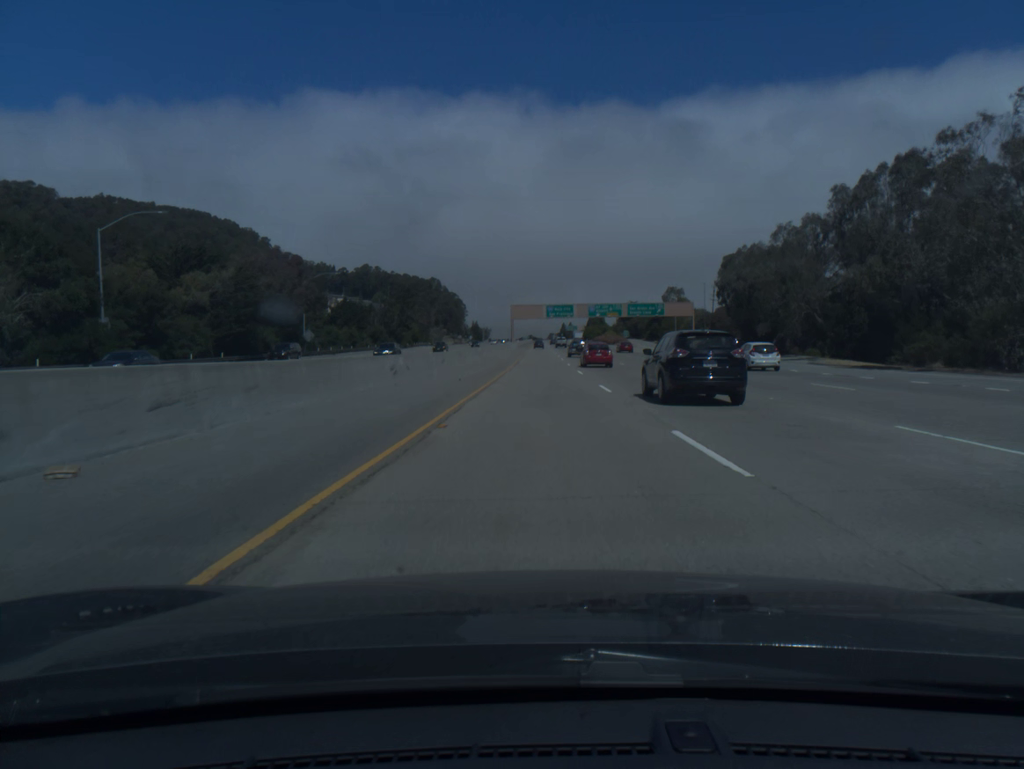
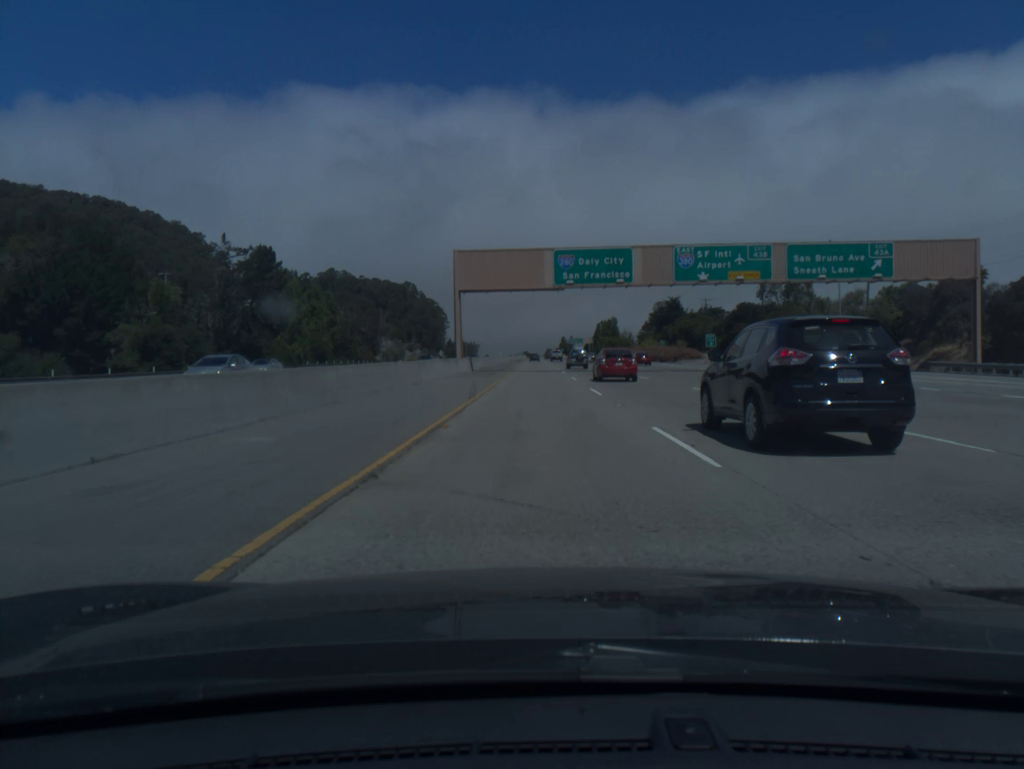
(+0.2, +101.1) m; 0°
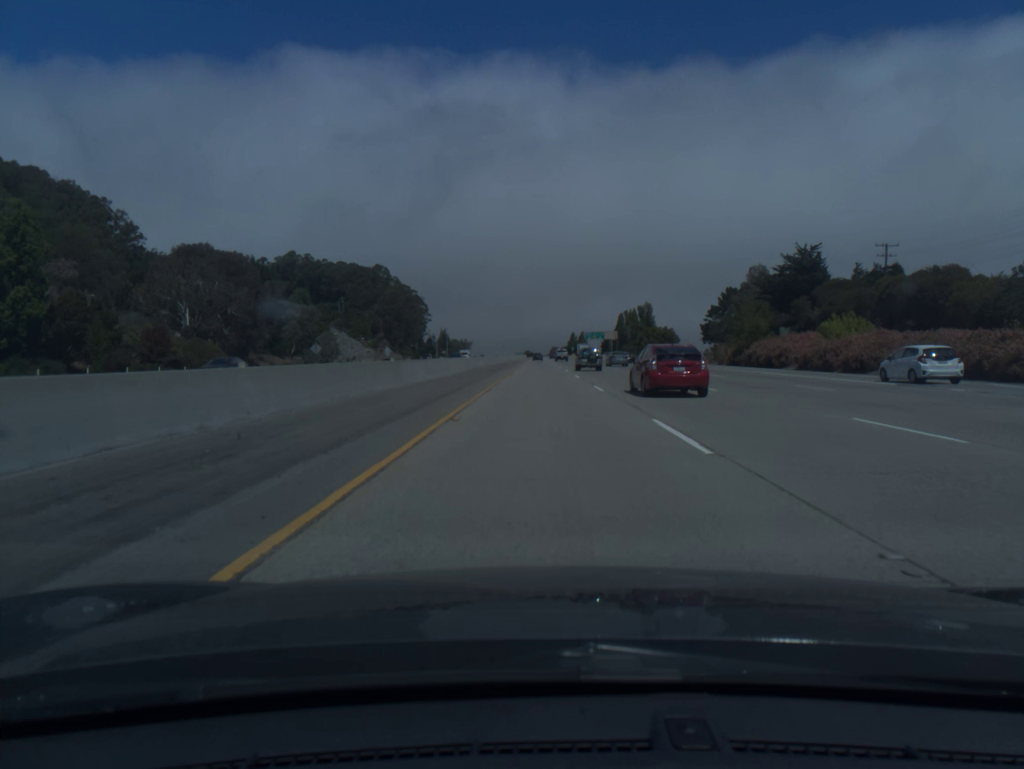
(-0.3, +101.3) m; 0°
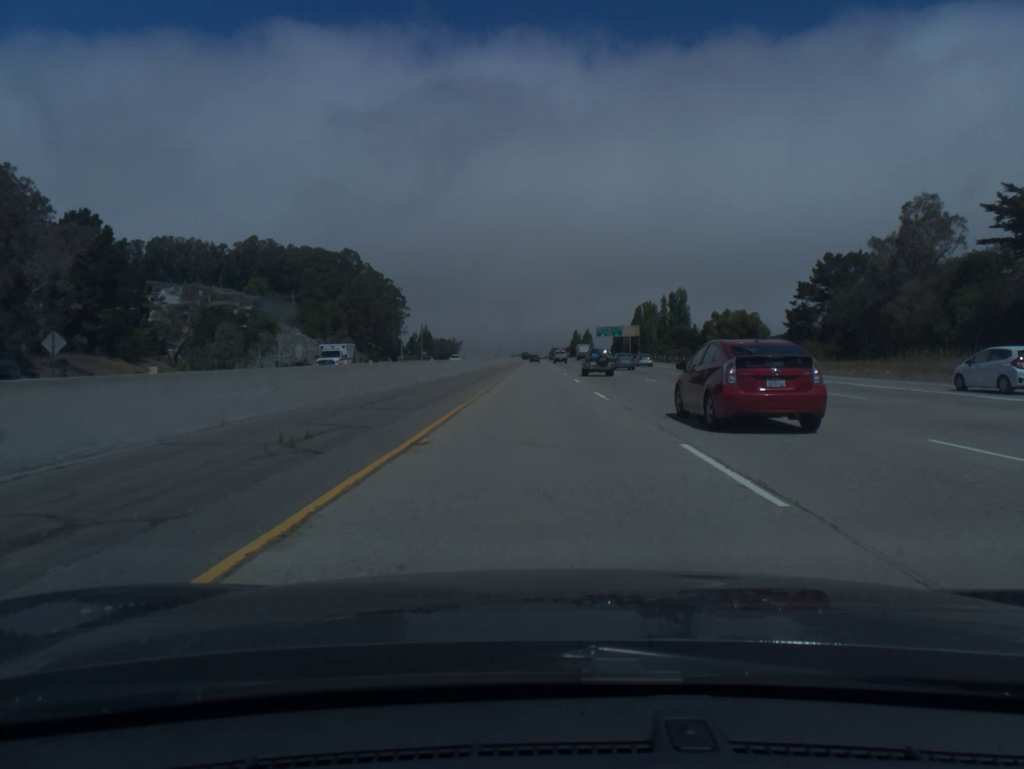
(+0.1, +61.3) m; 0°
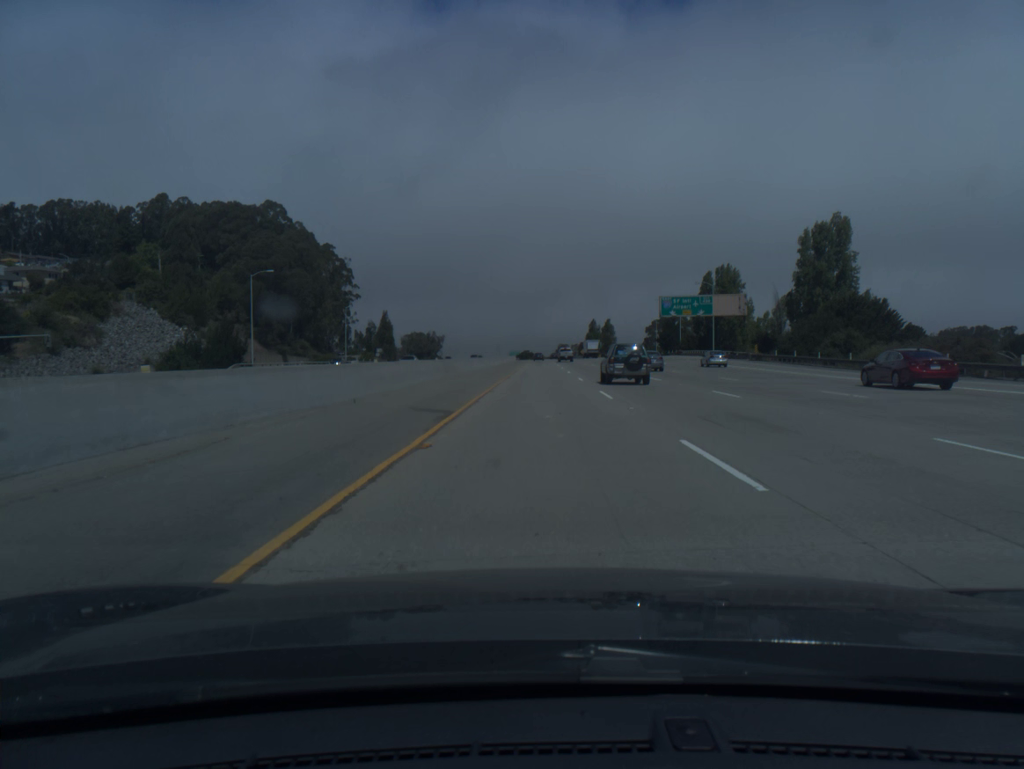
(-0.2, +102.5) m; 0°
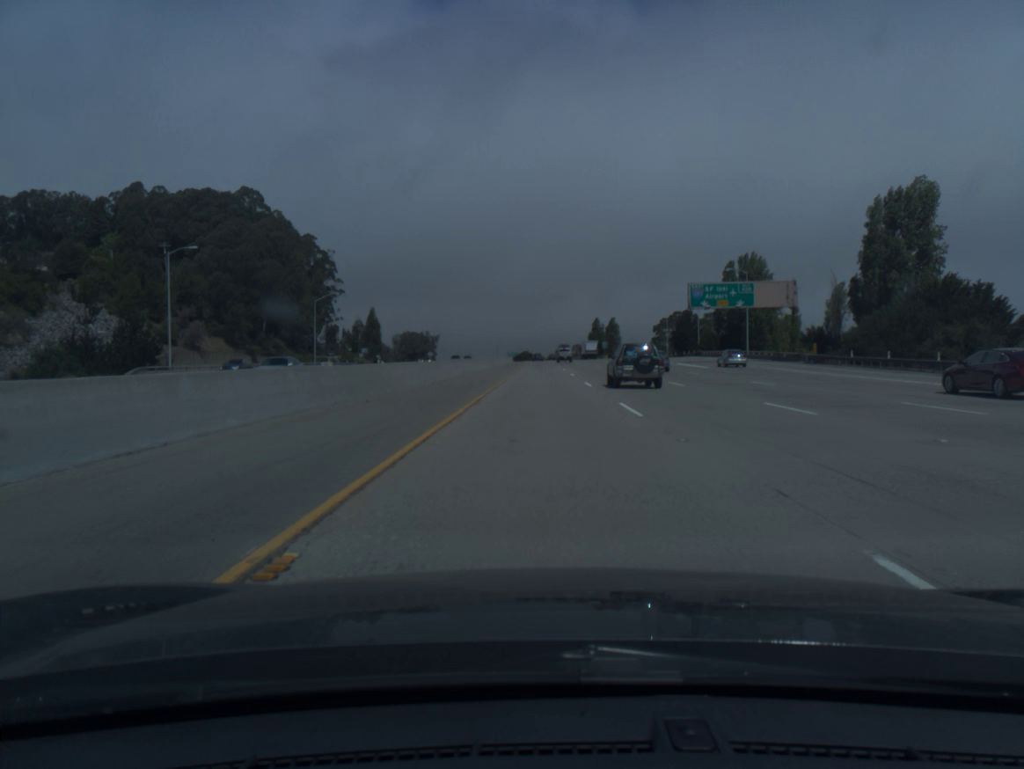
(0.0, +20.5) m; 0°
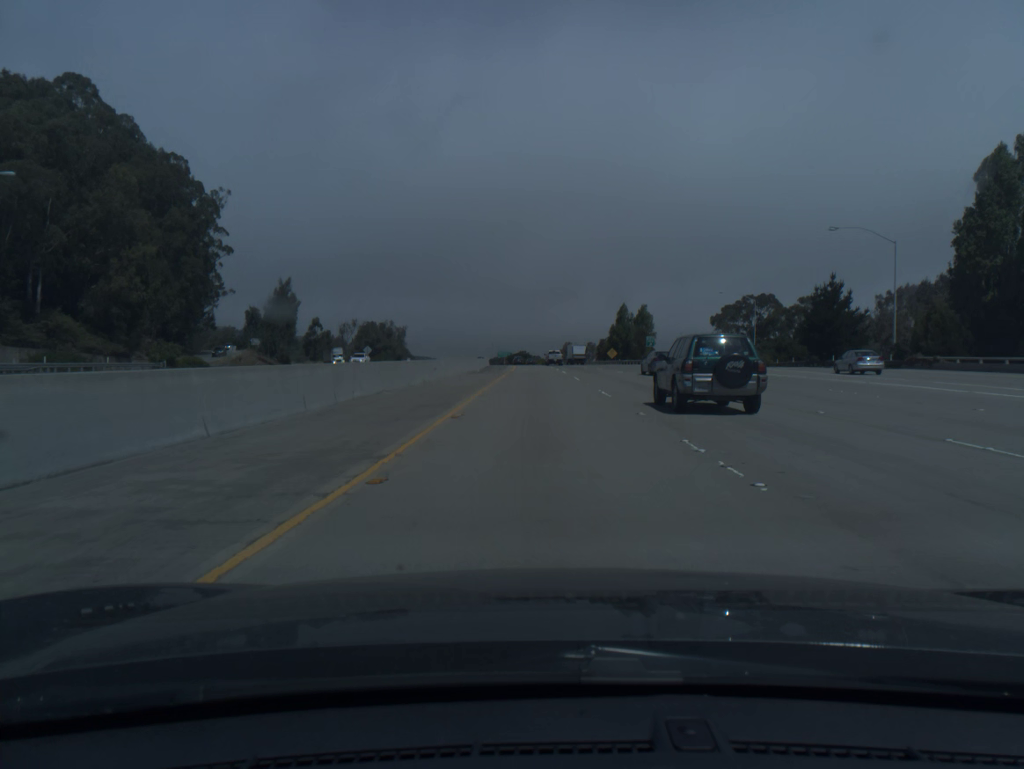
(+0.1, +81.9) m; 0°
